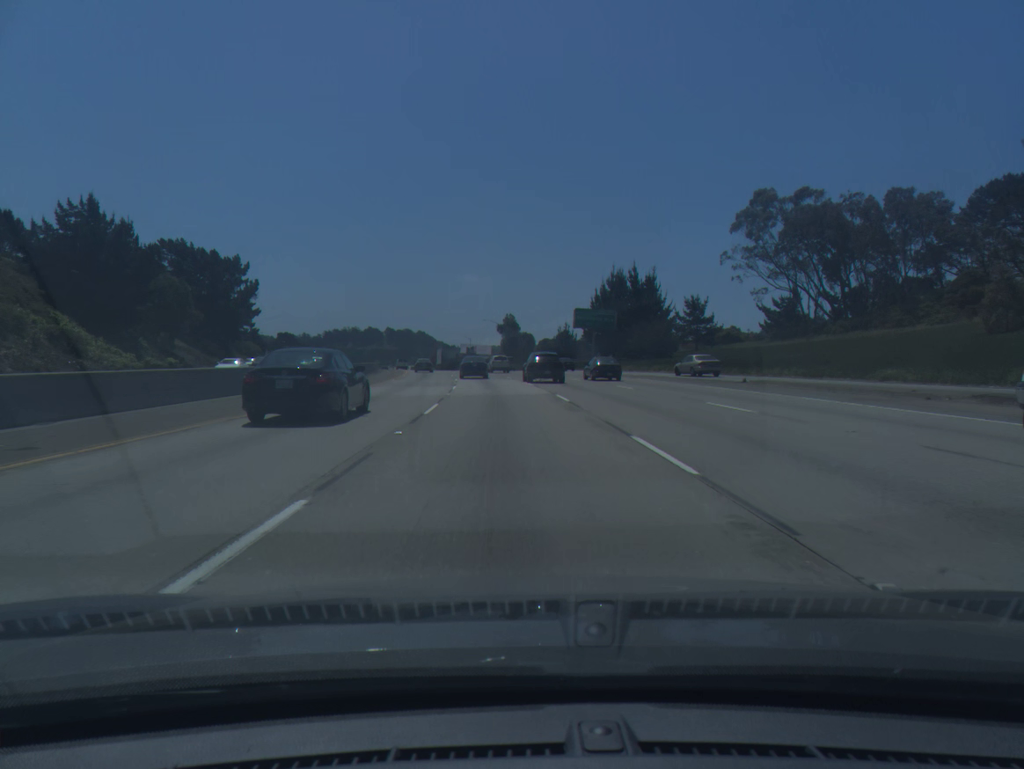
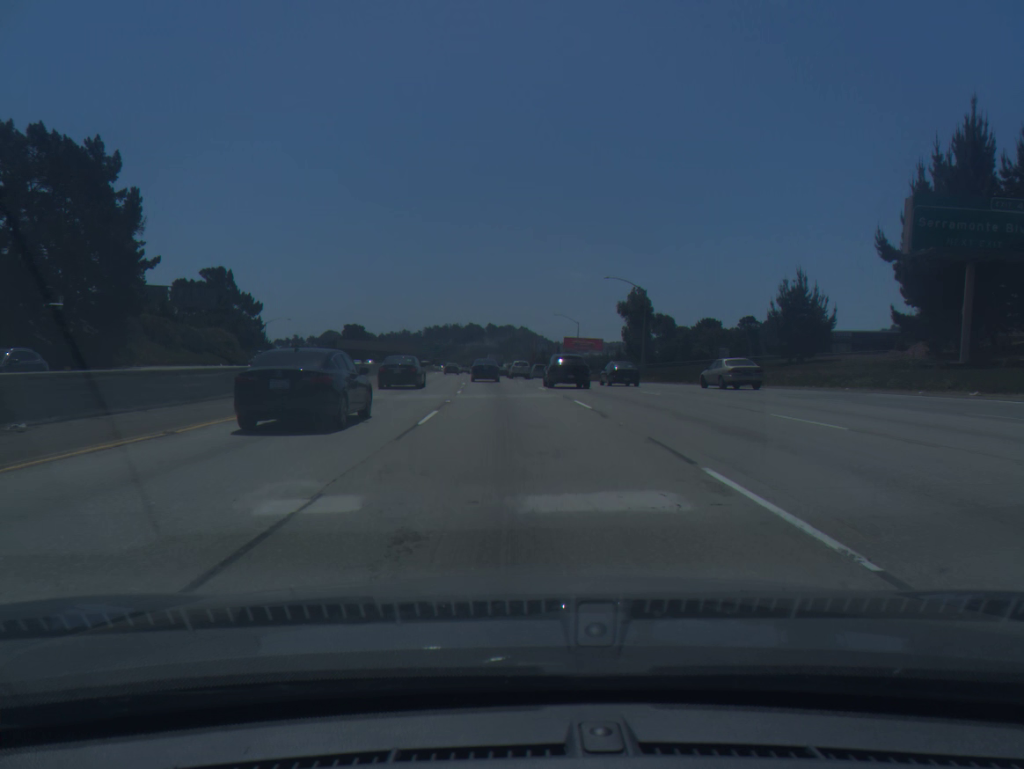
(-5.0, +76.2) m; -7°
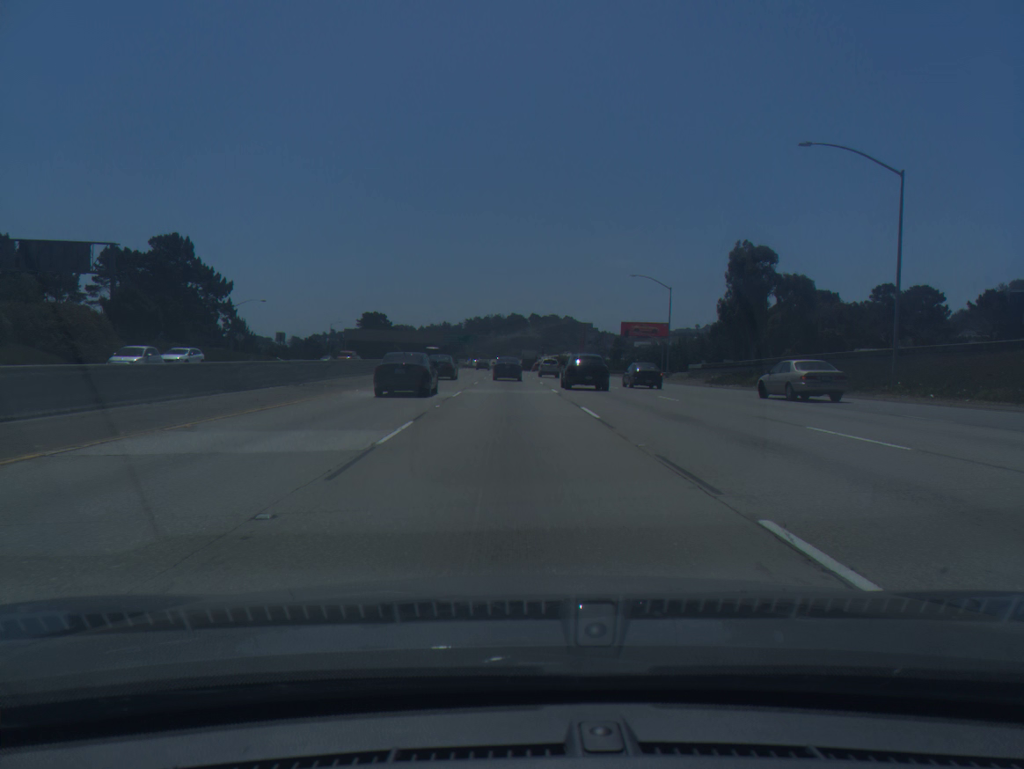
(-1.4, +46.3) m; -3°
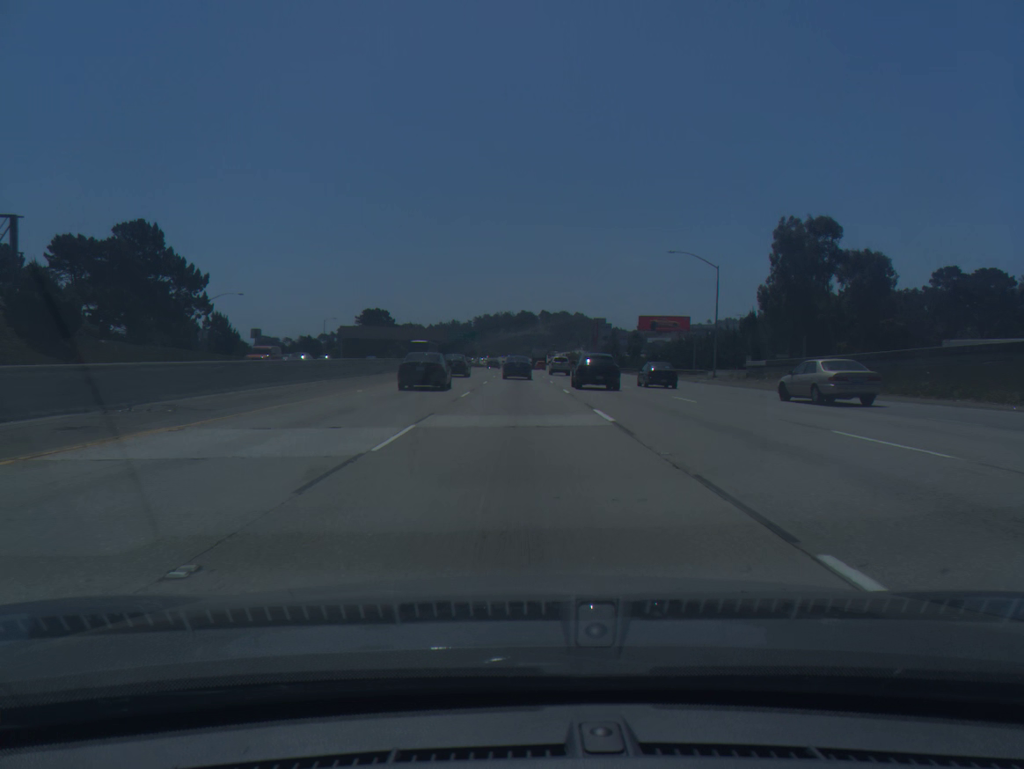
(-0.1, +15.6) m; -1°
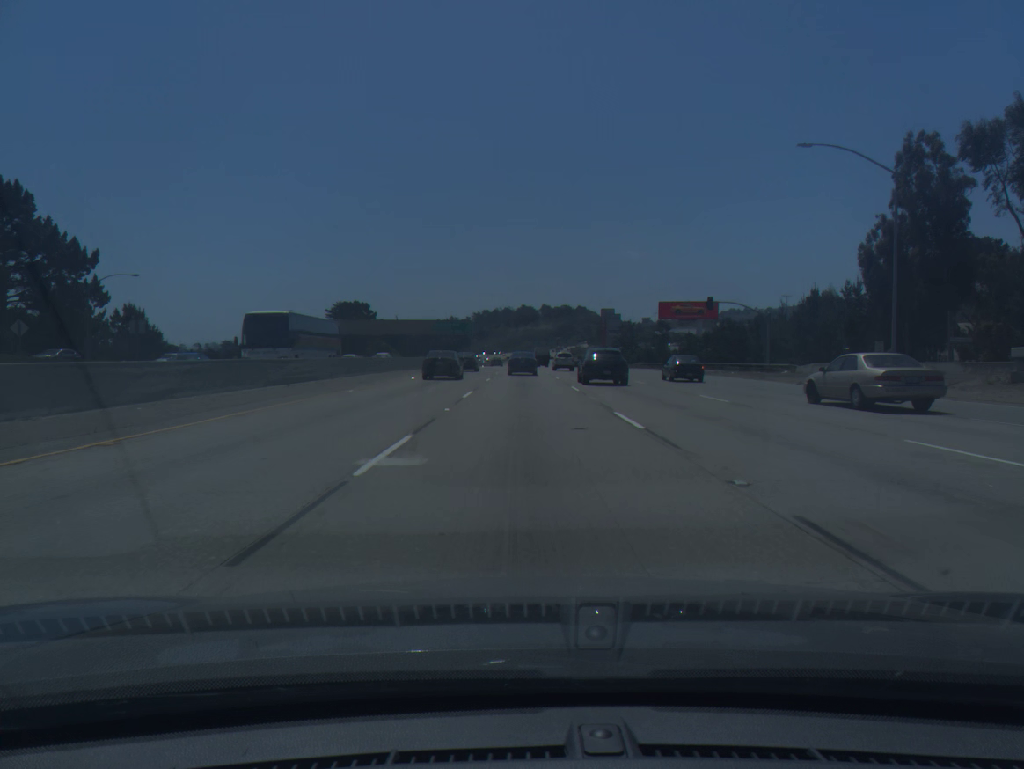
(-0.1, +31.5) m; 0°
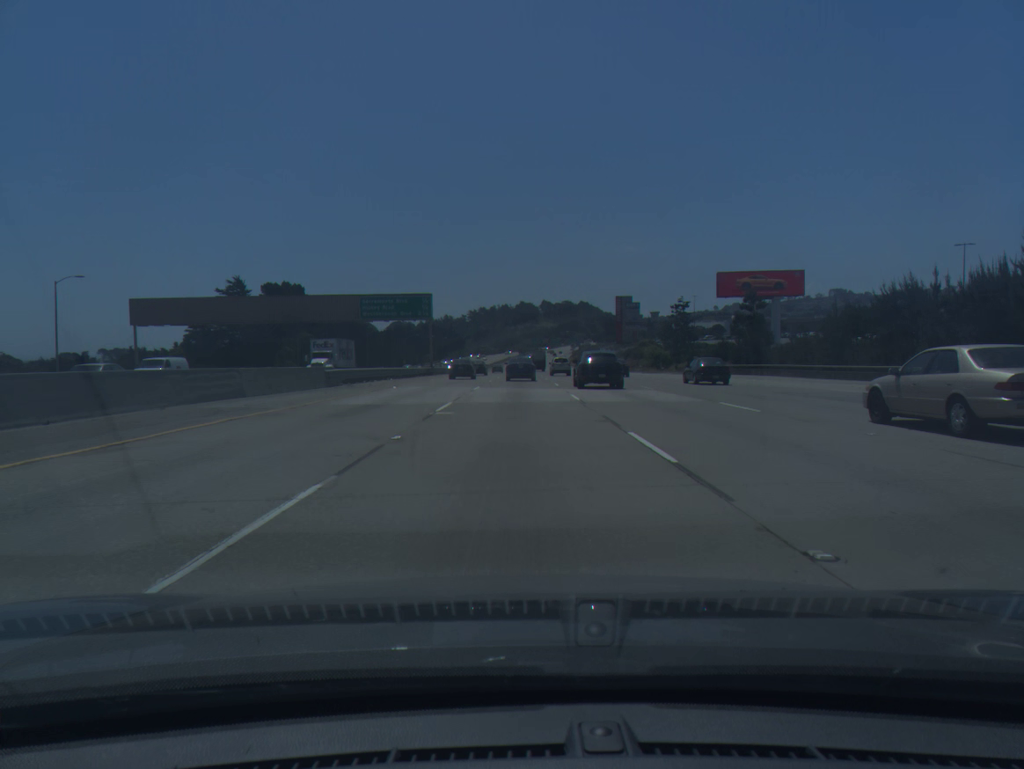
(+0.4, +62.5) m; 0°
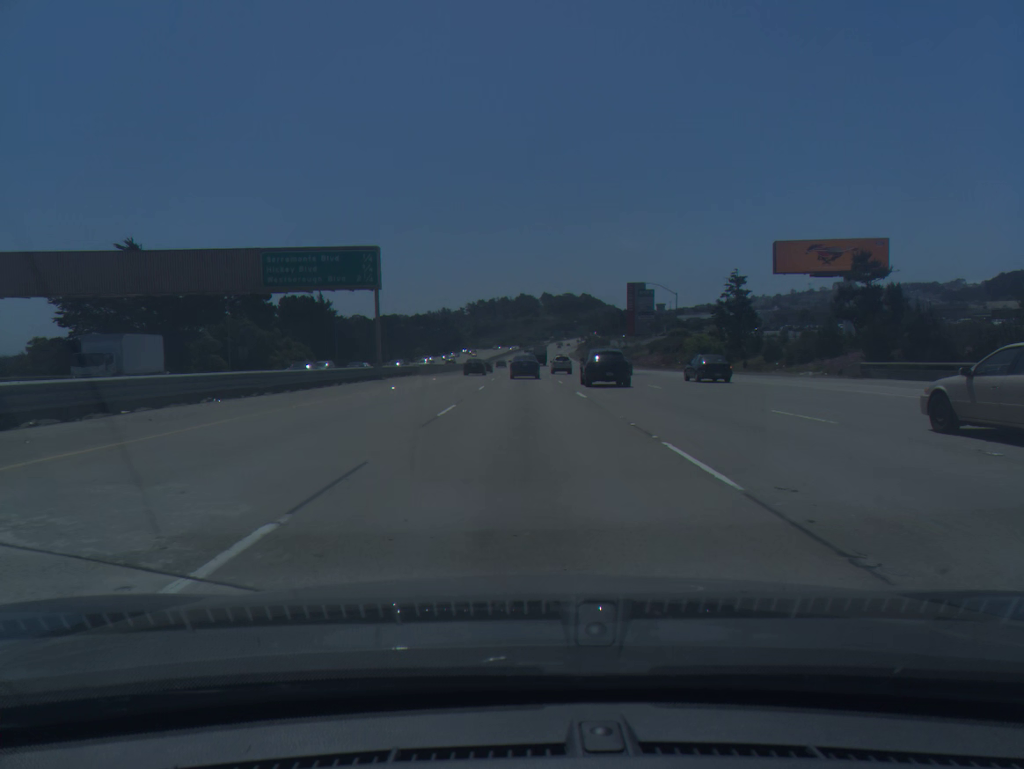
(-0.1, +31.1) m; 0°
